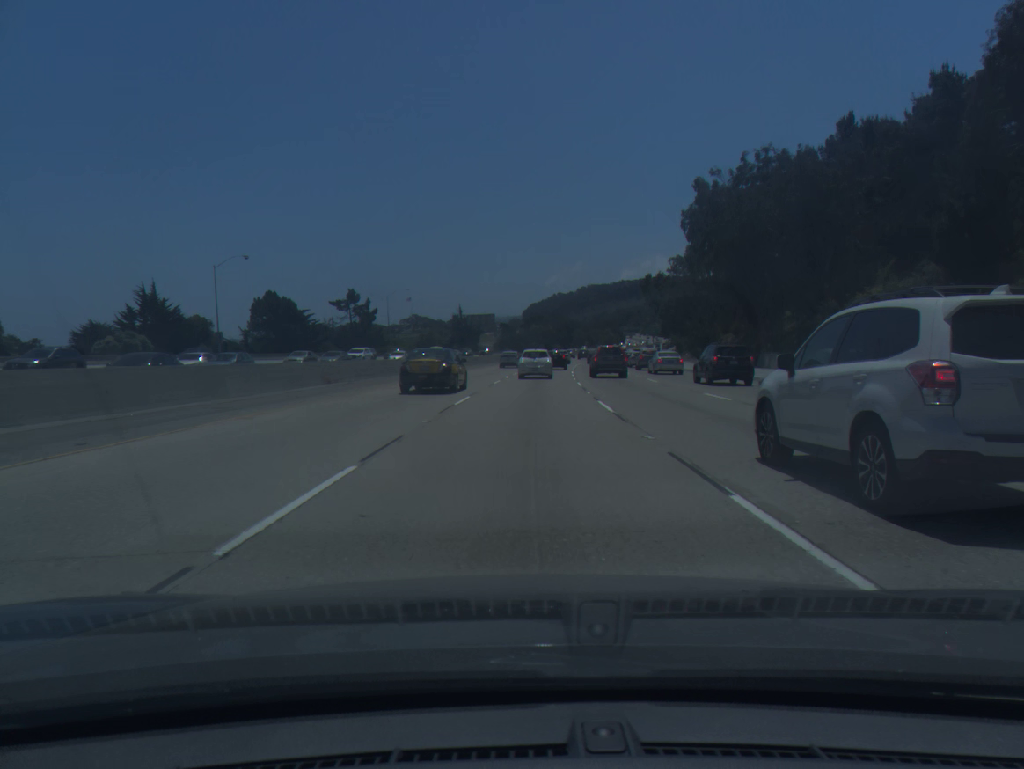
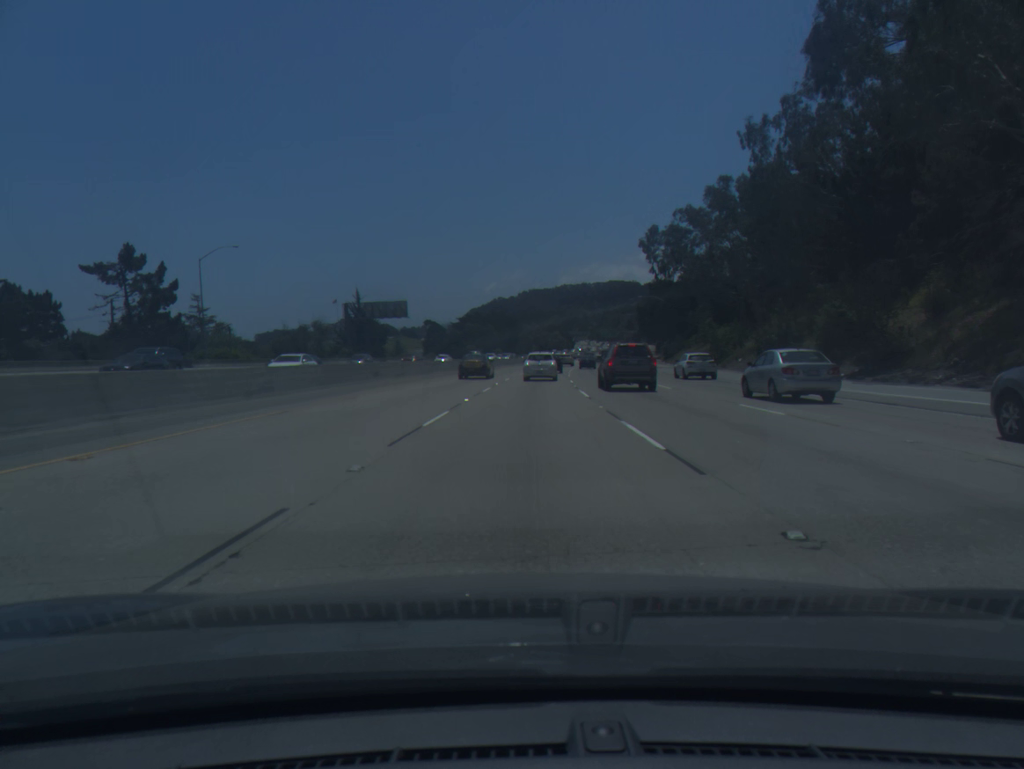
(+2.4, +63.4) m; +4°
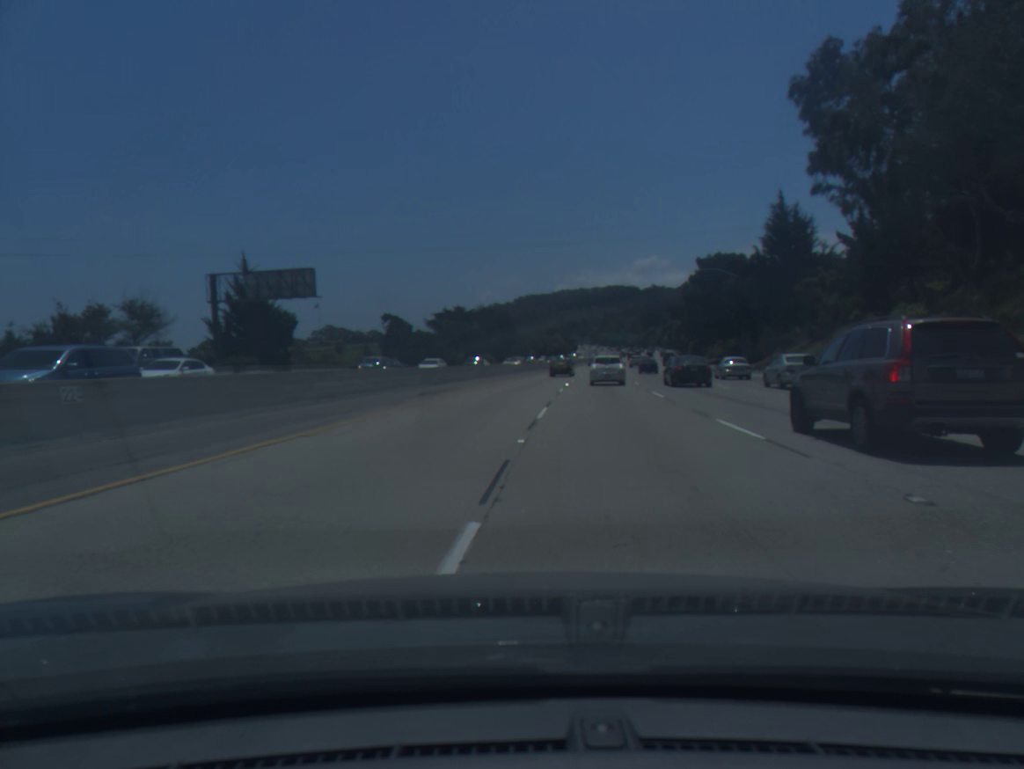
(+0.5, +55.0) m; 0°
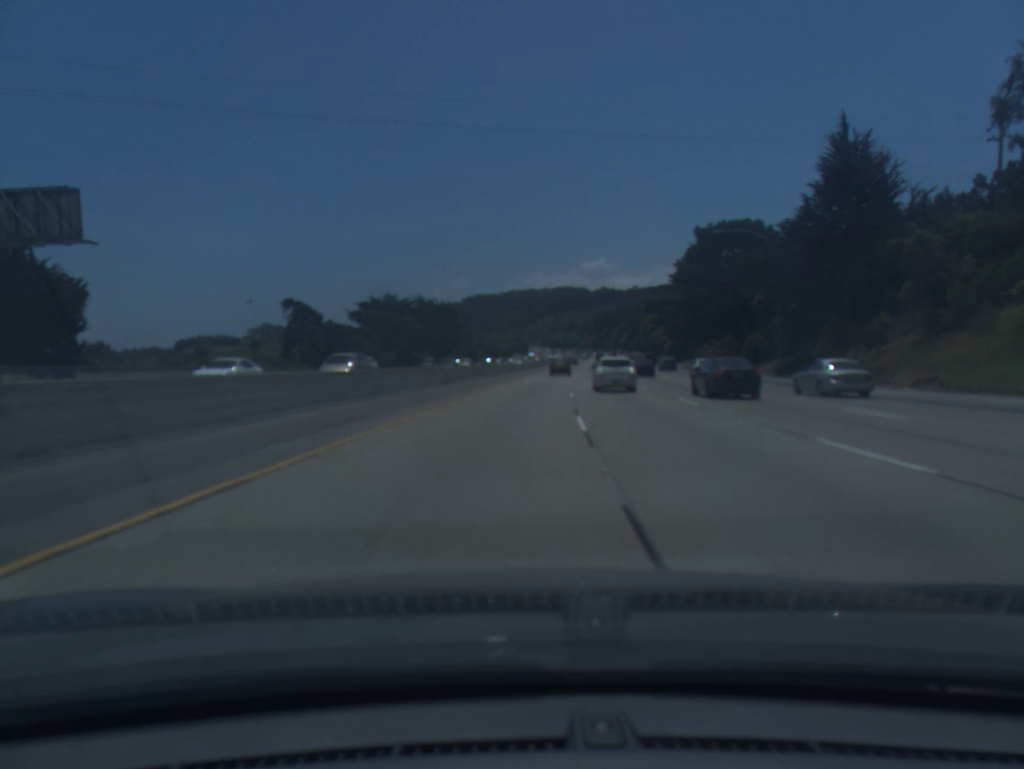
(+0.8, +31.8) m; +4°
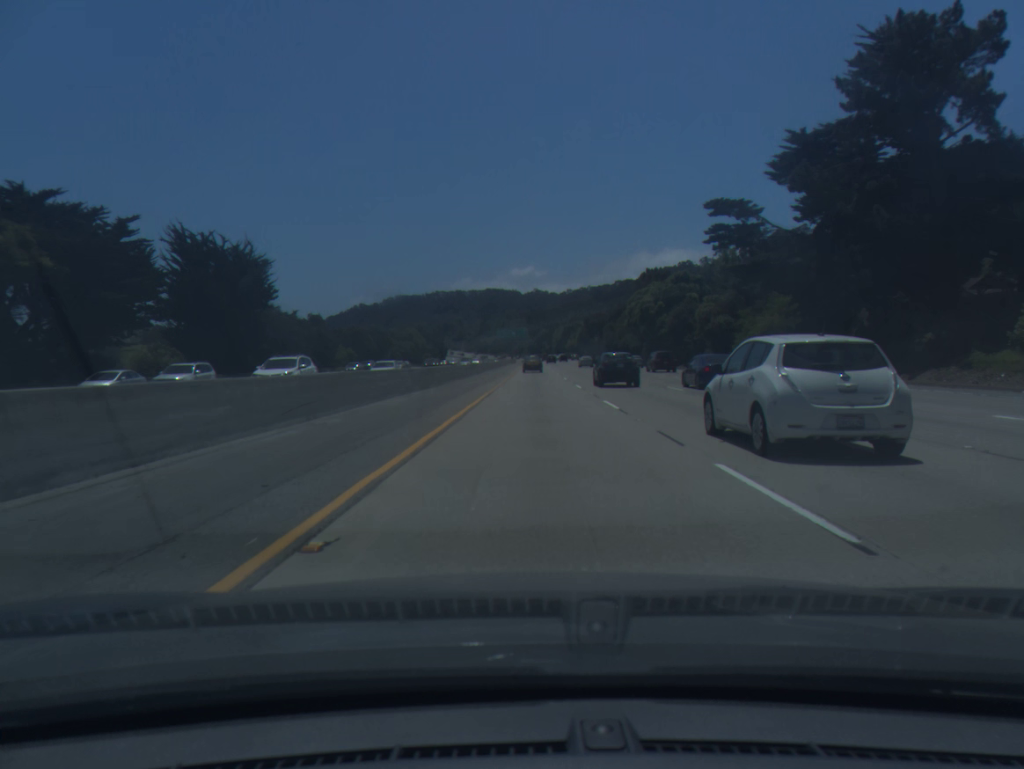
(+5.3, +92.1) m; +5°
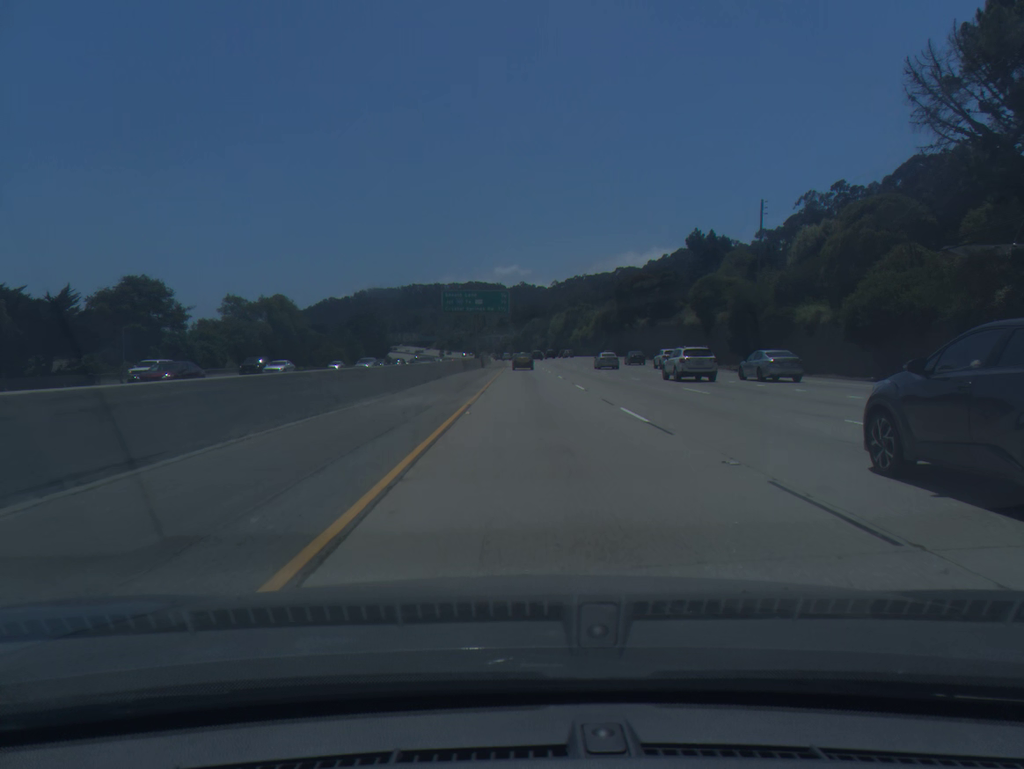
(+1.3, +105.1) m; +1°
